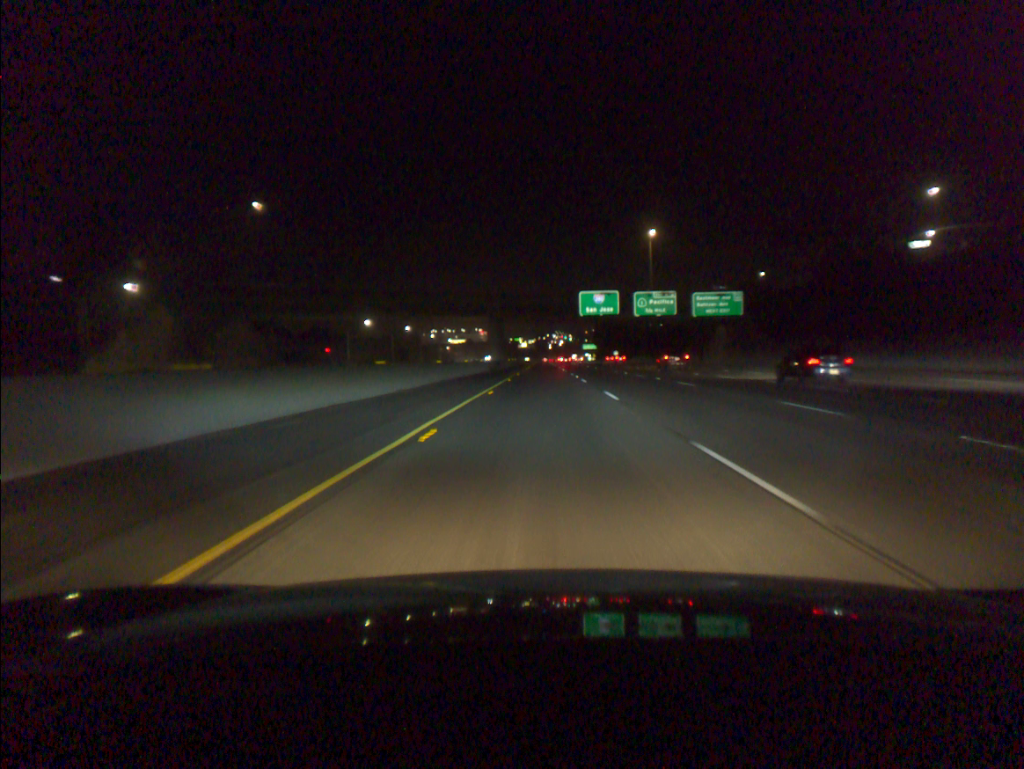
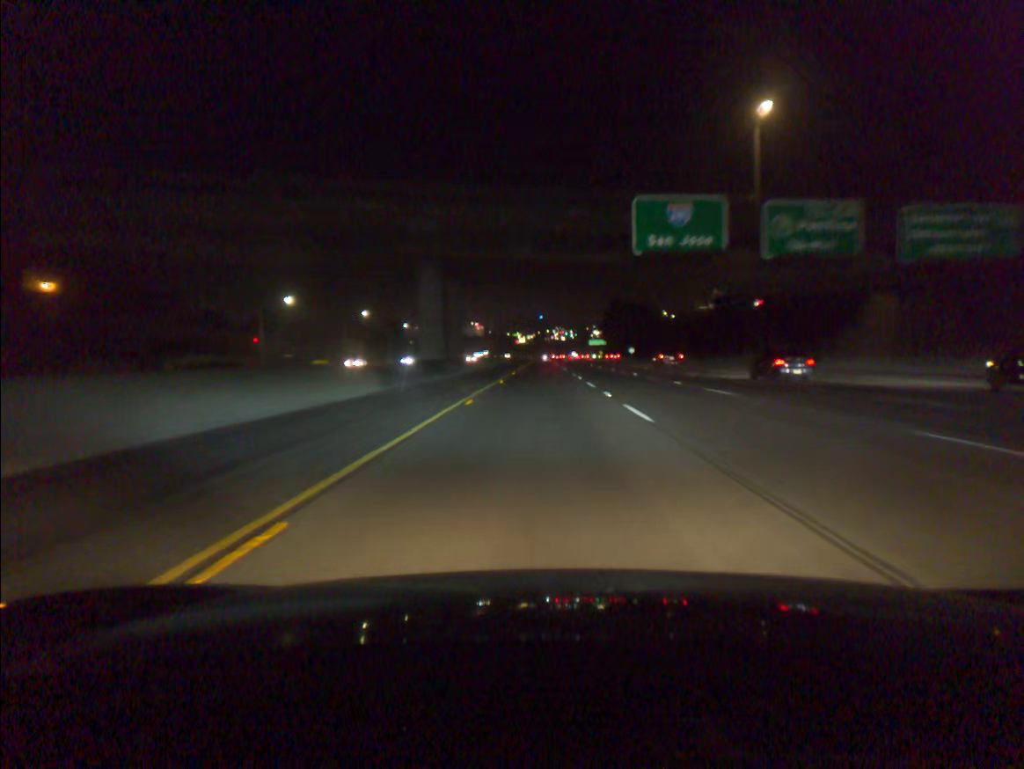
(+0.2, +50.7) m; 0°
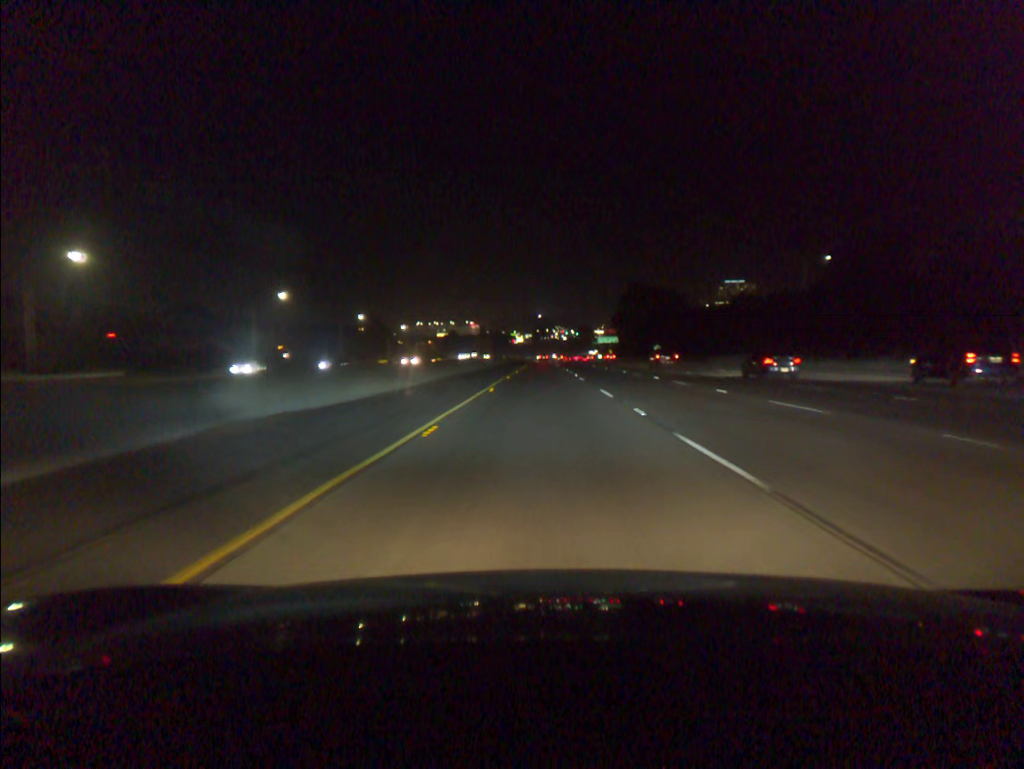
(0.0, +50.8) m; 0°
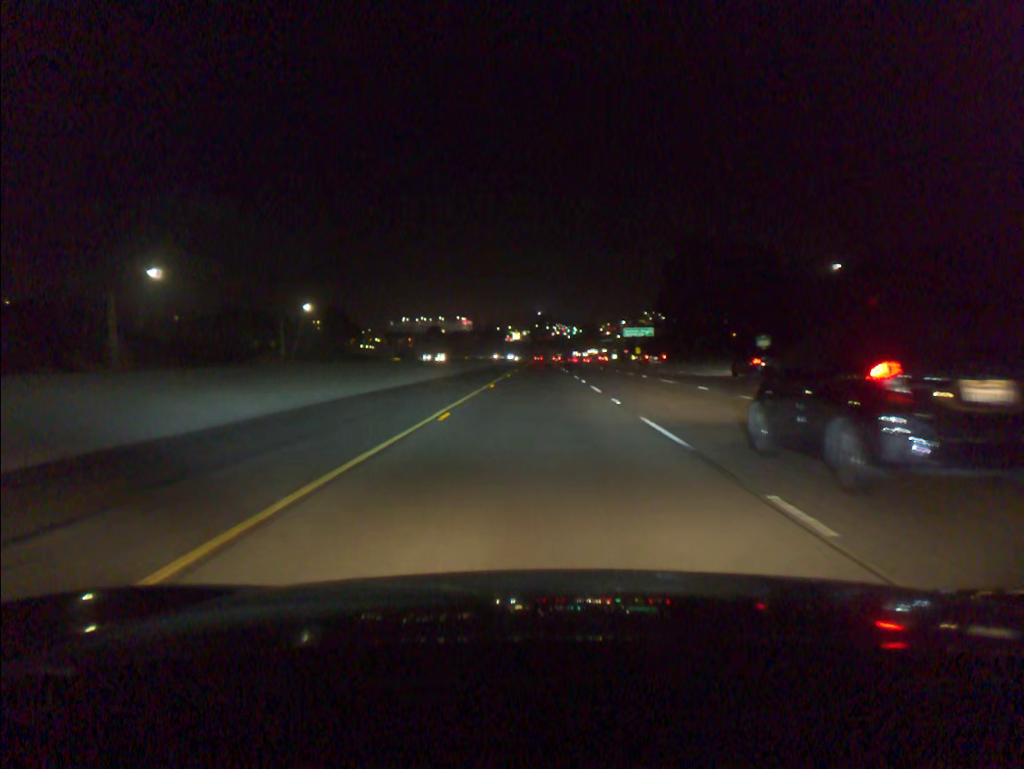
(0.0, +84.8) m; 0°
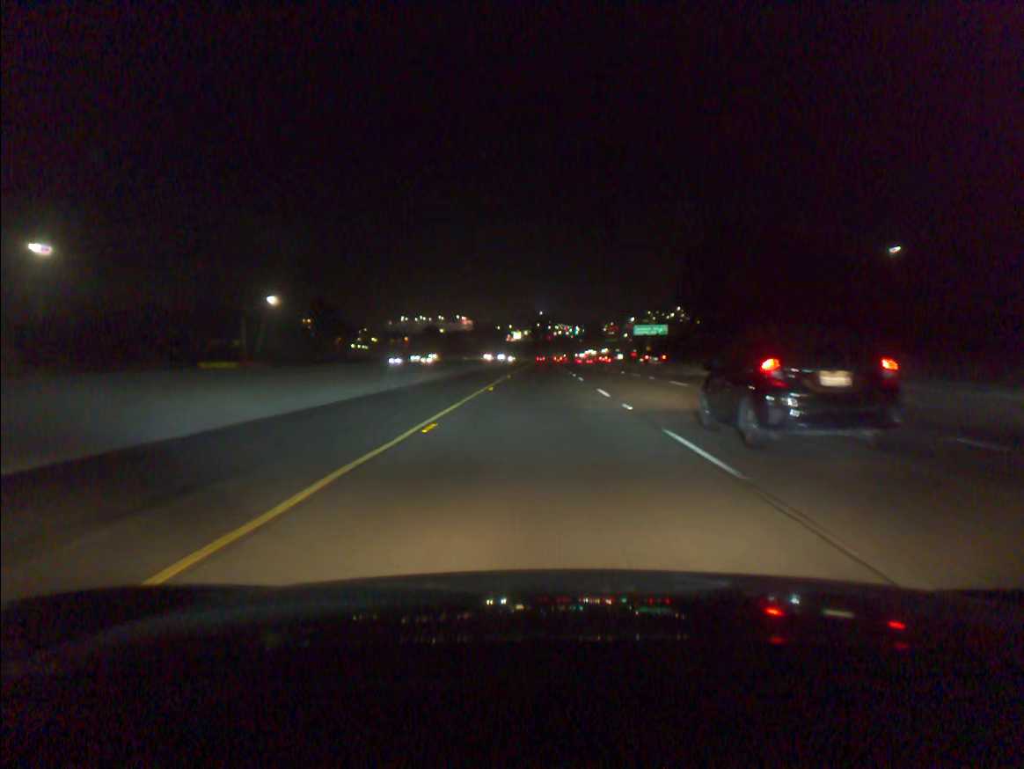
(0.0, +17.0) m; 0°
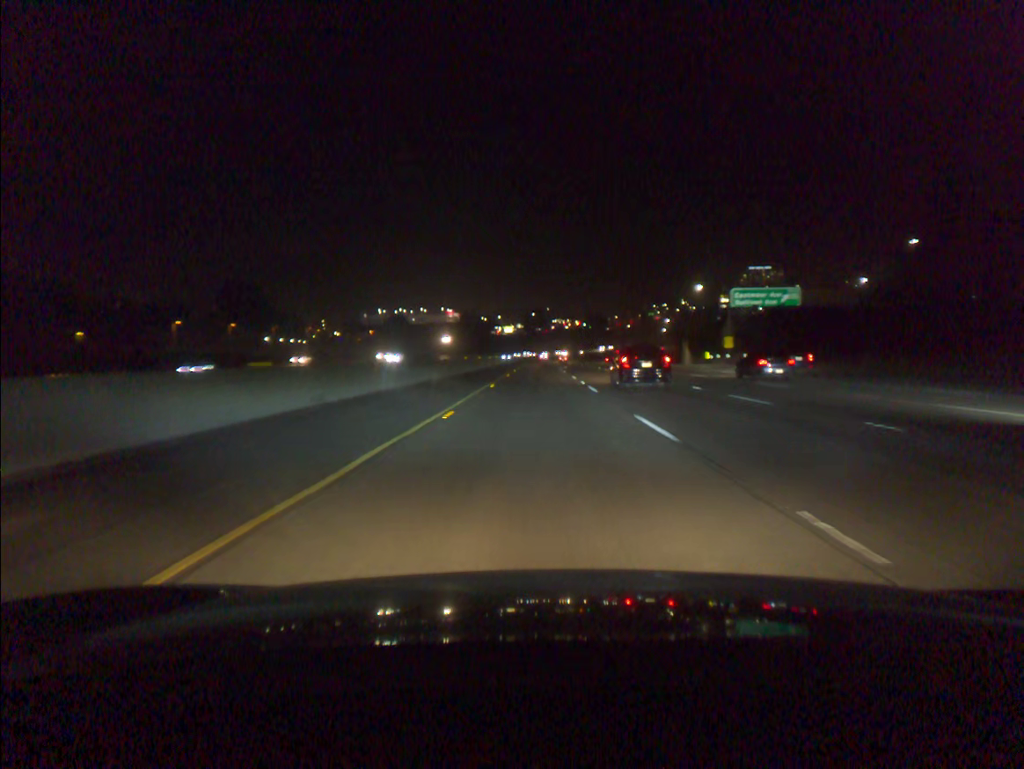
(+0.2, +84.9) m; 0°
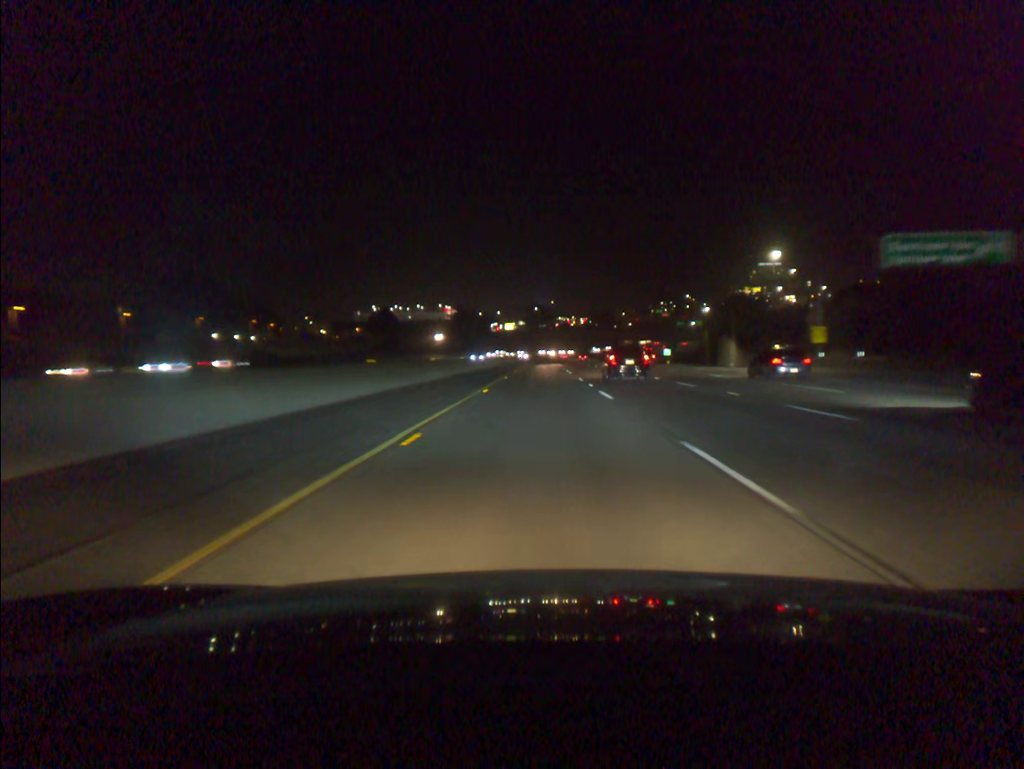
(-0.1, +34.0) m; 0°
